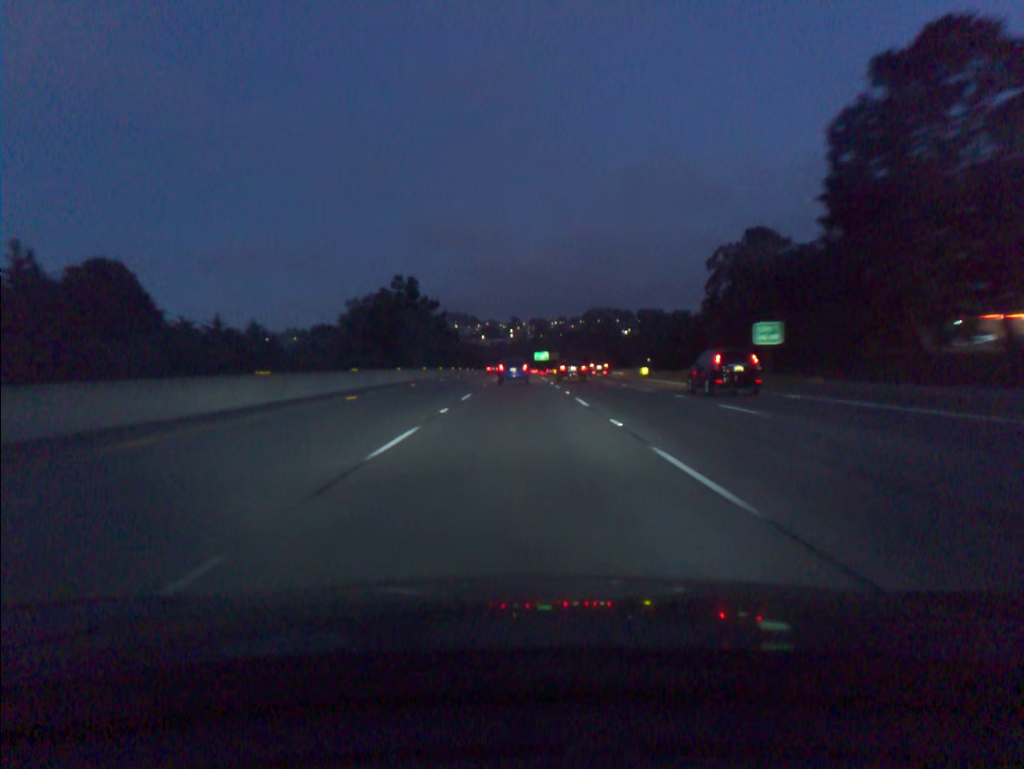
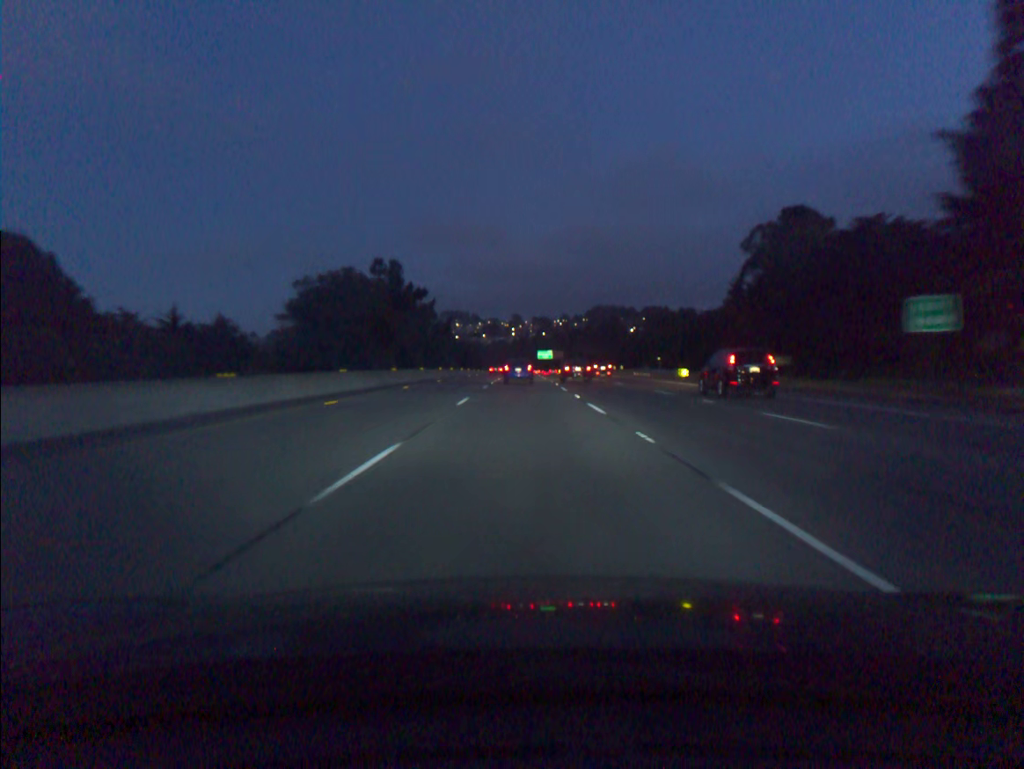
(0.0, +17.9) m; 0°
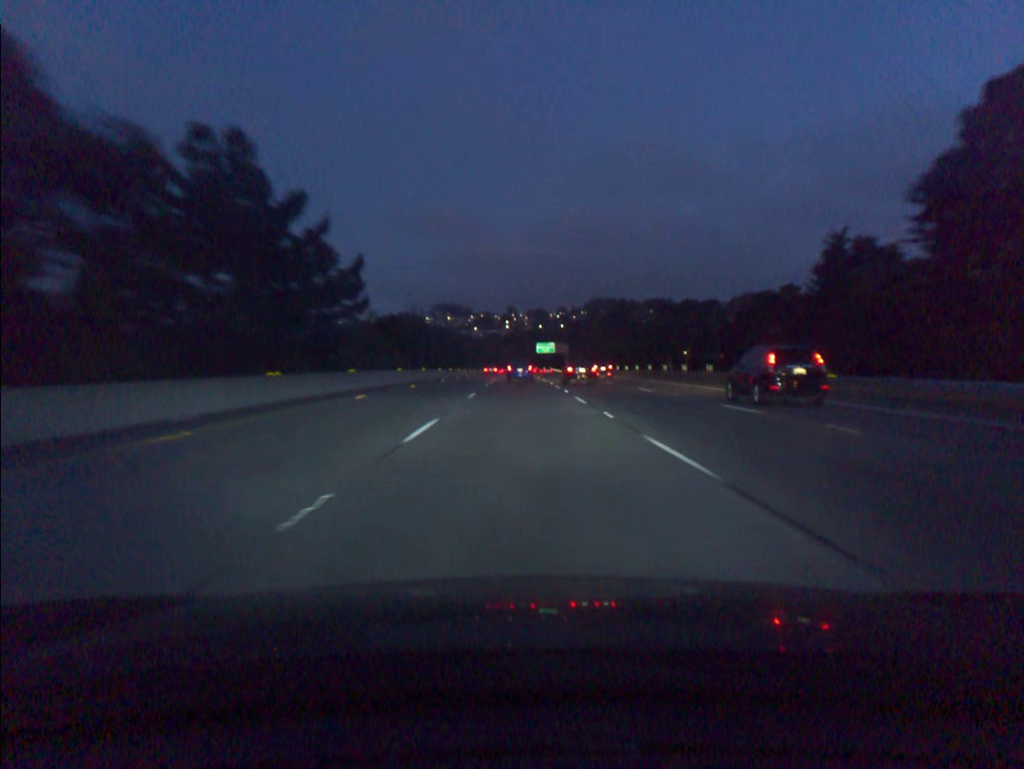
(+0.2, +54.0) m; 0°
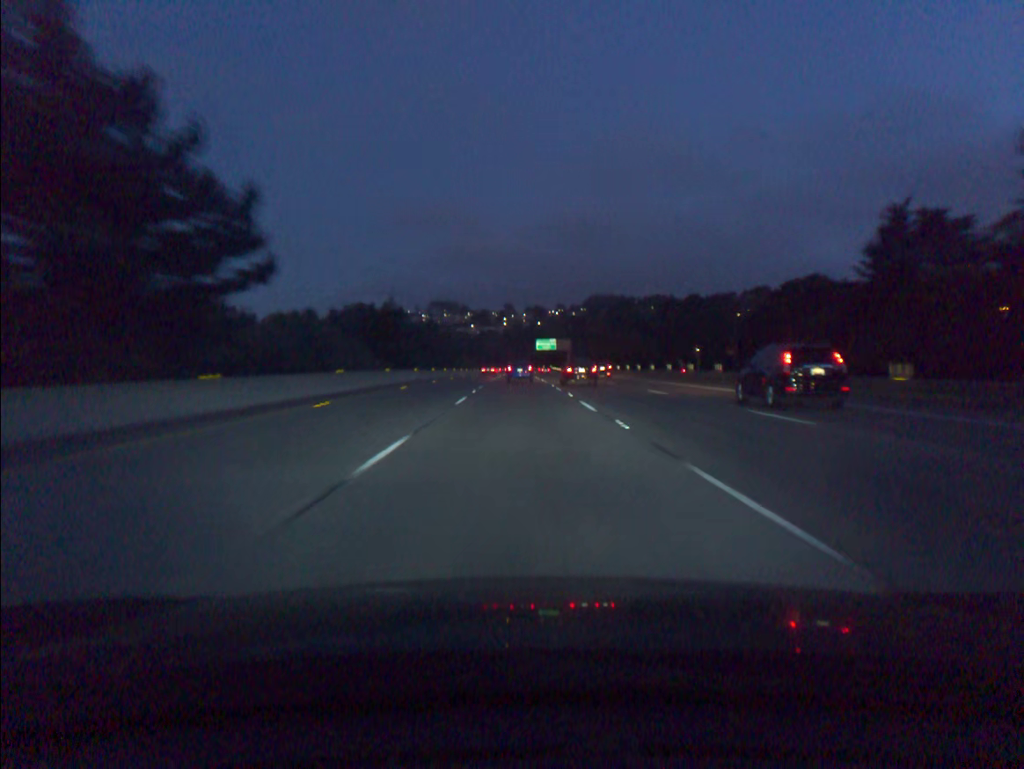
(0.0, +18.1) m; 0°
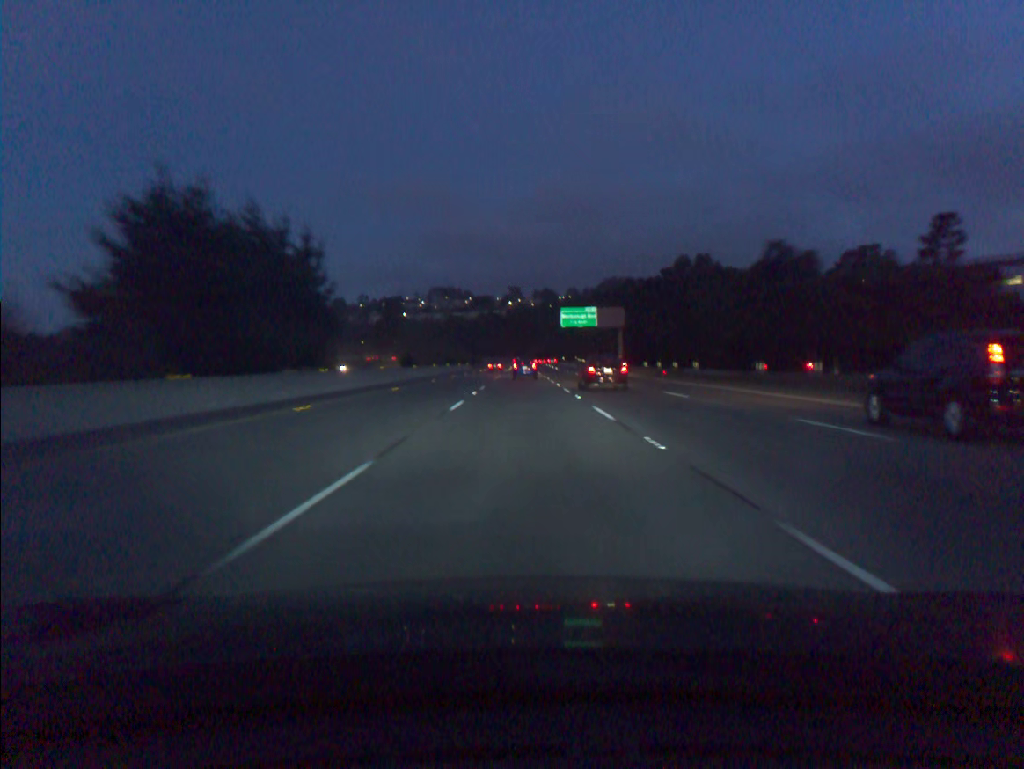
(-0.3, +91.2) m; -1°
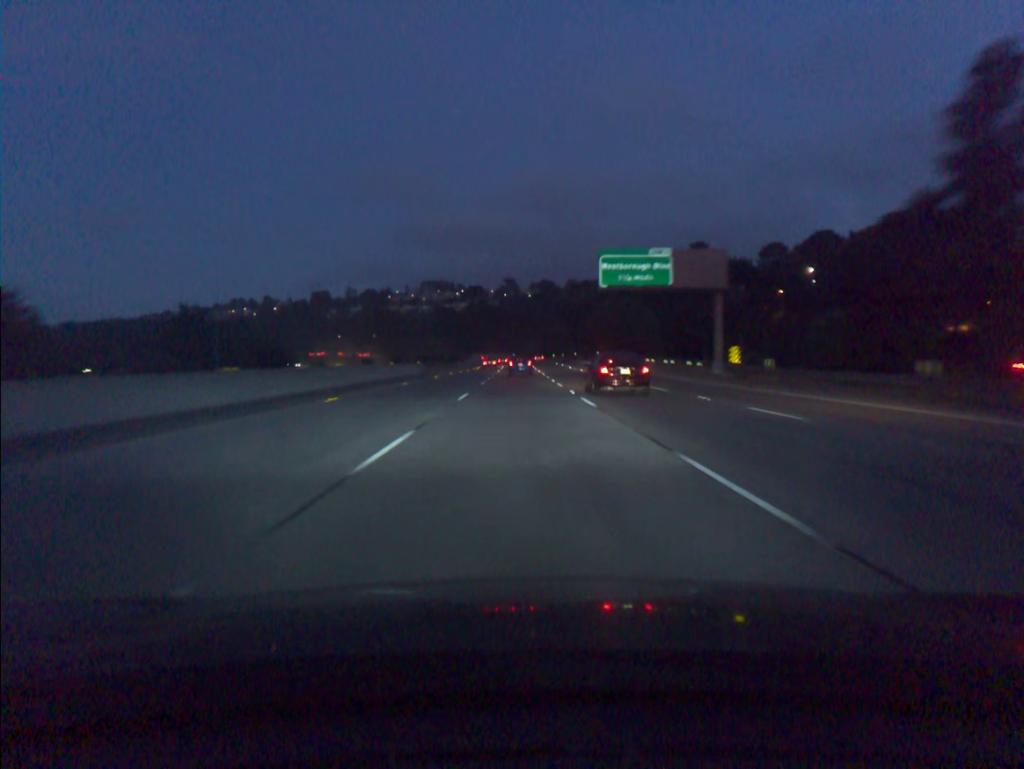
(+0.1, +54.8) m; 0°
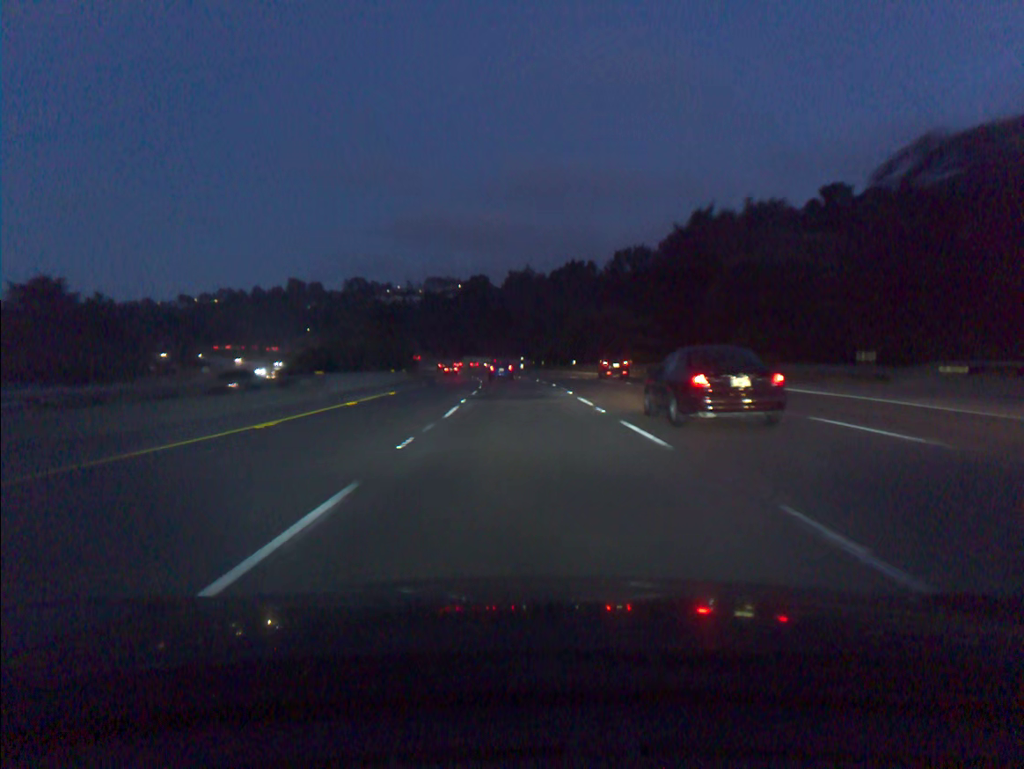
(-0.2, +90.7) m; -1°
